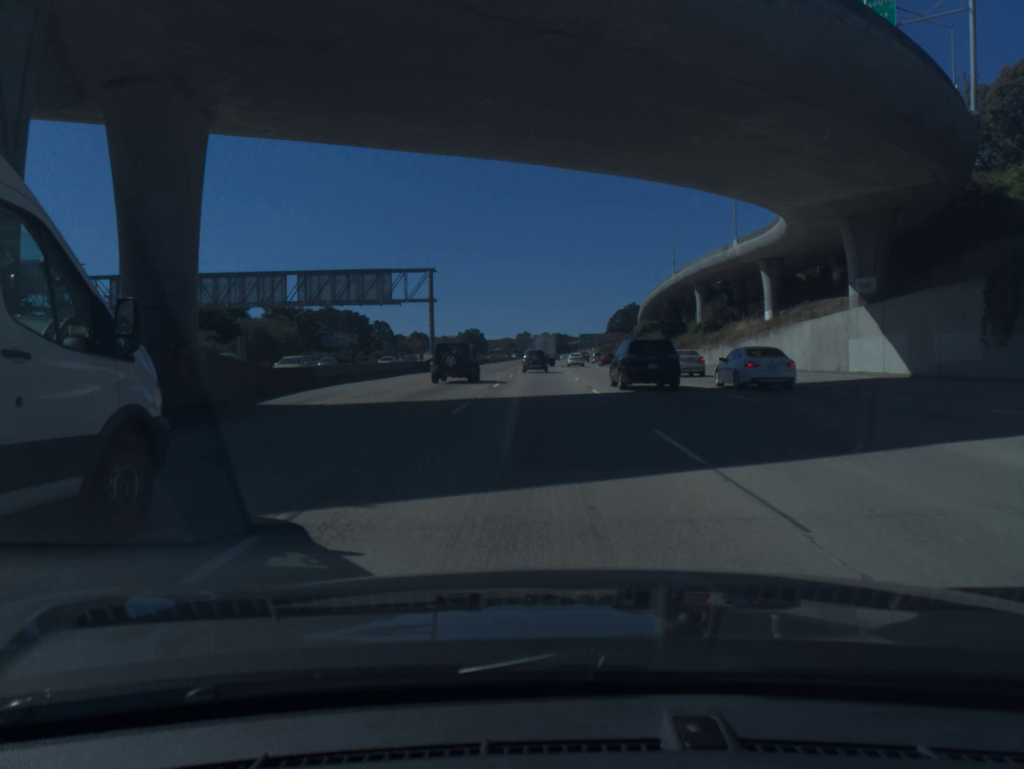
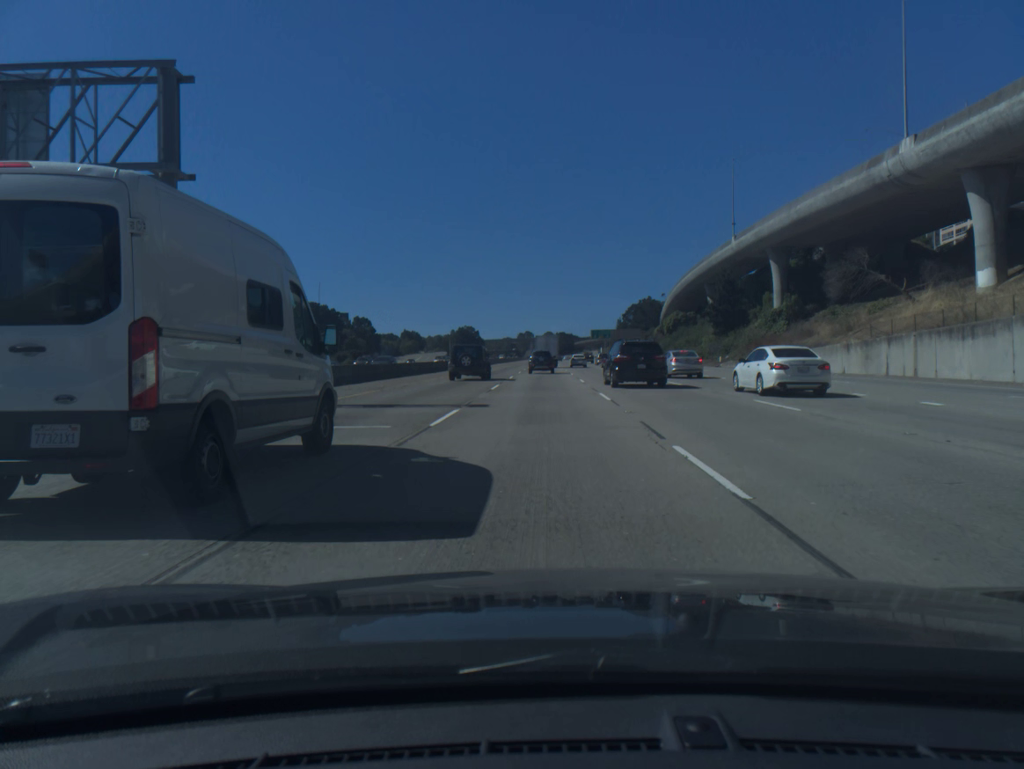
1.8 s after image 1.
(0.0, +46.3) m; 0°
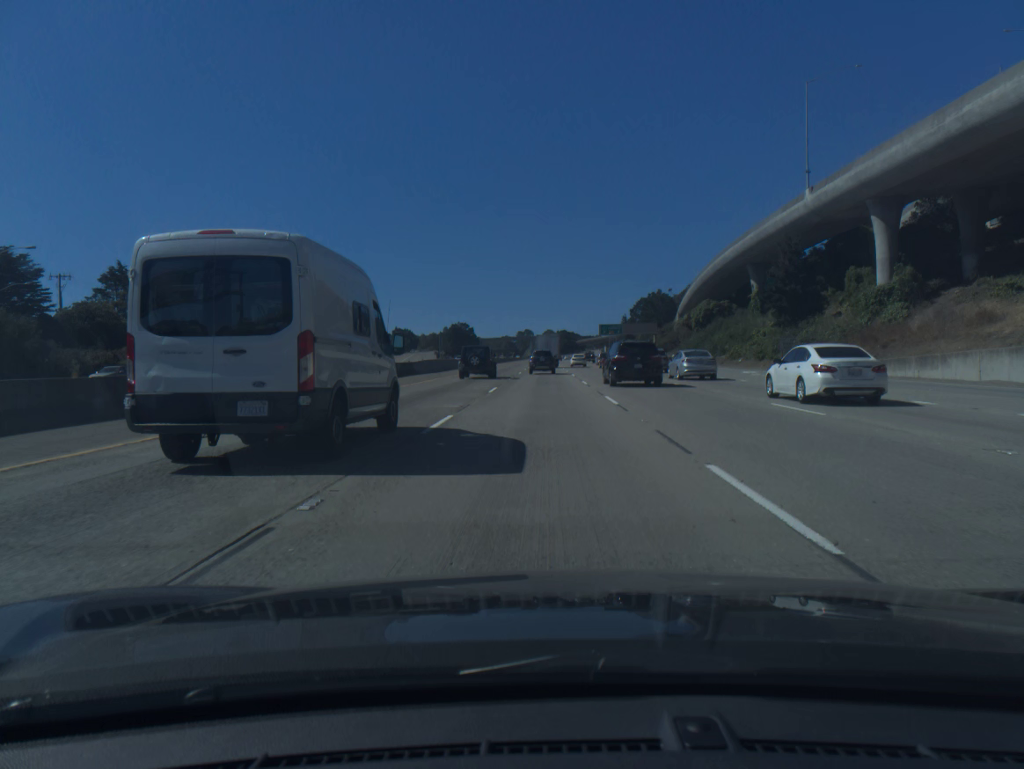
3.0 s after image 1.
(0.0, +30.7) m; 0°
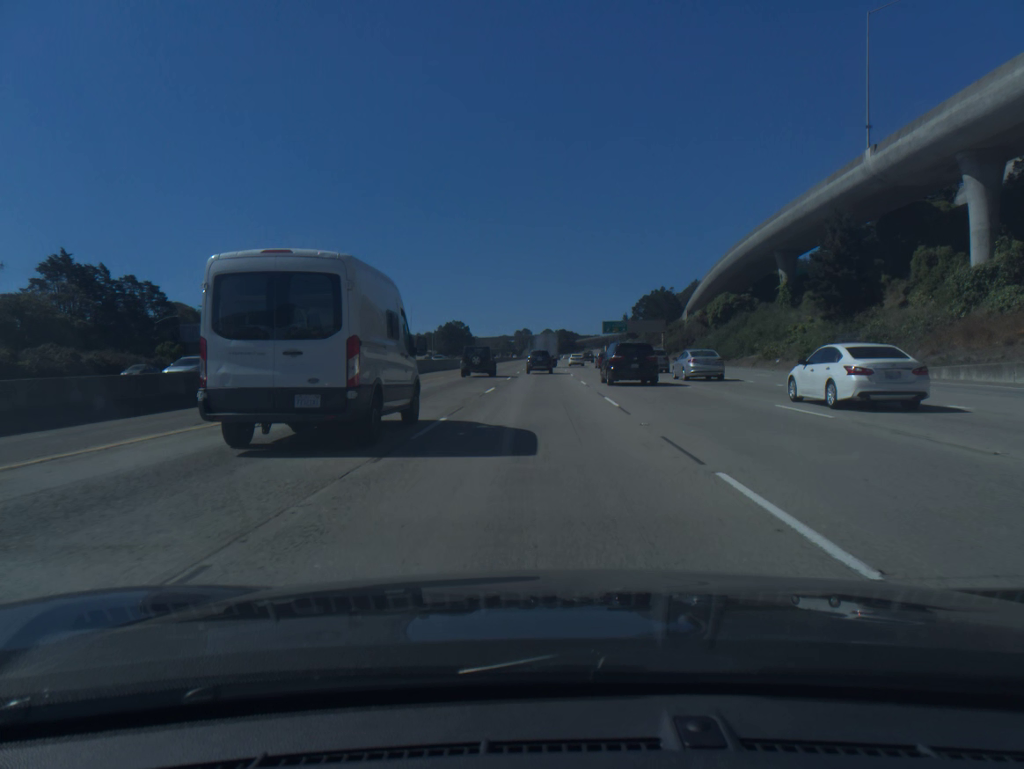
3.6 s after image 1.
(0.0, +15.3) m; 0°
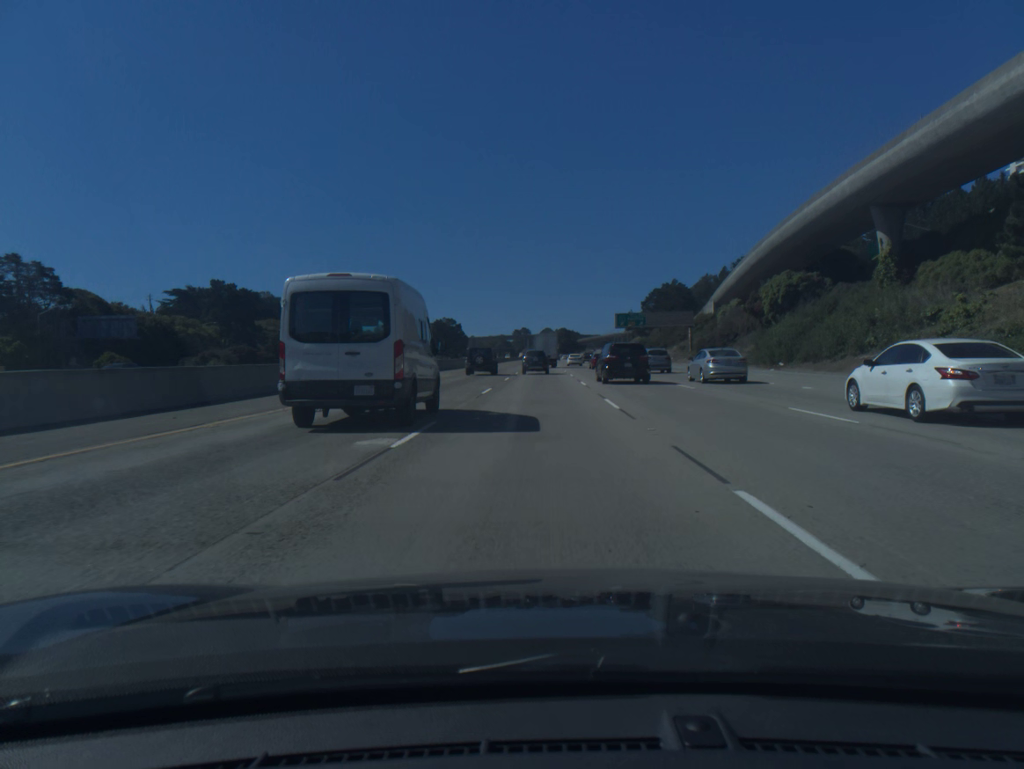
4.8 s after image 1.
(0.0, +30.4) m; 0°
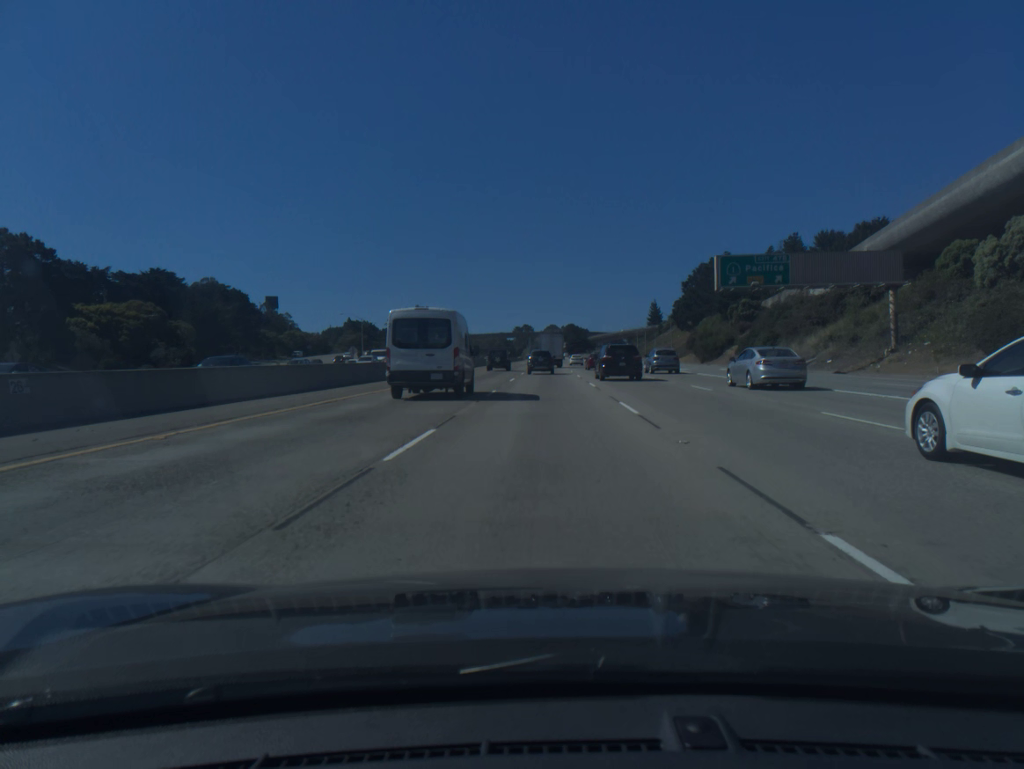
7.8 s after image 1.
(-0.2, +74.7) m; 0°
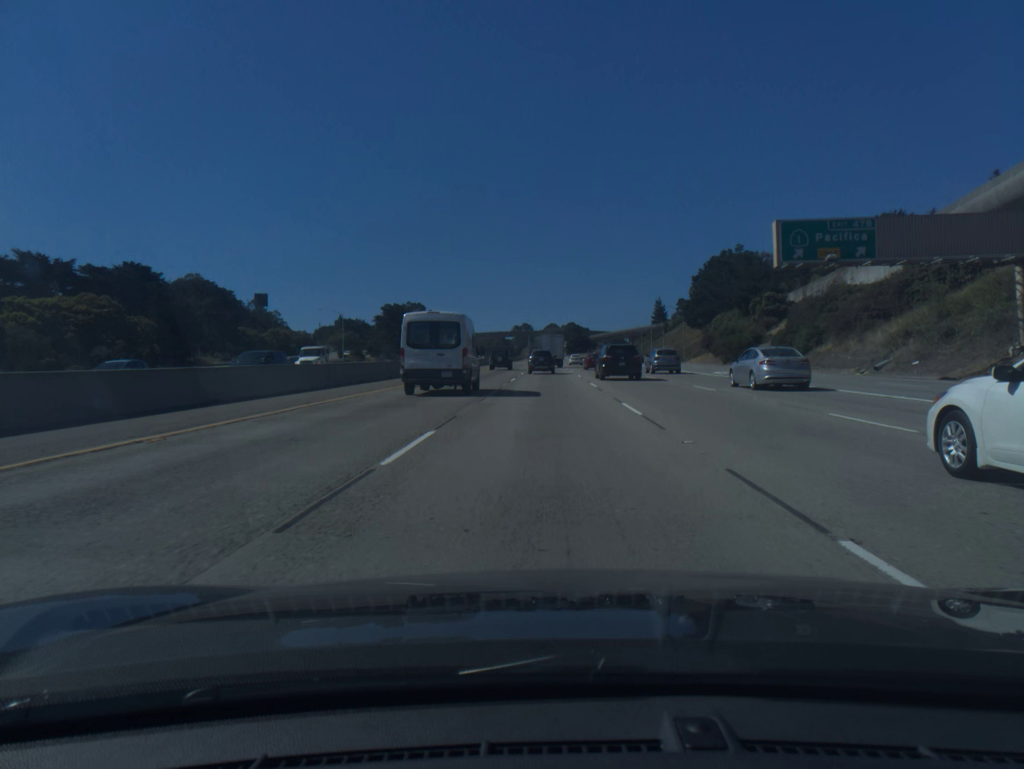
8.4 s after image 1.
(0.0, +14.8) m; 0°
